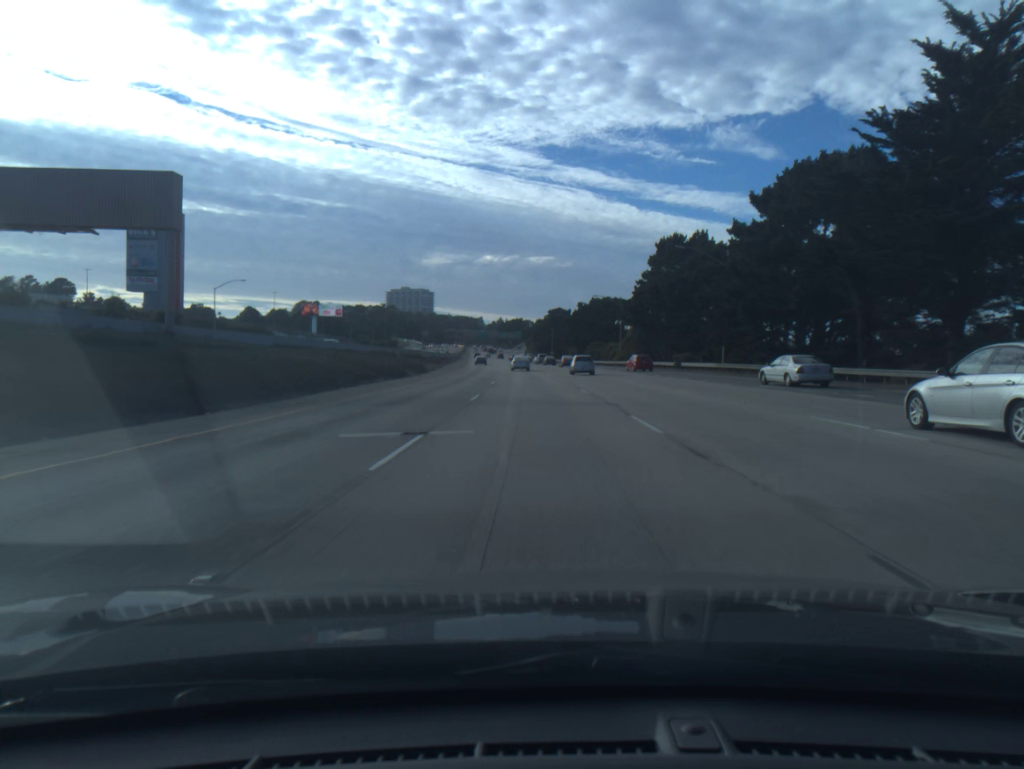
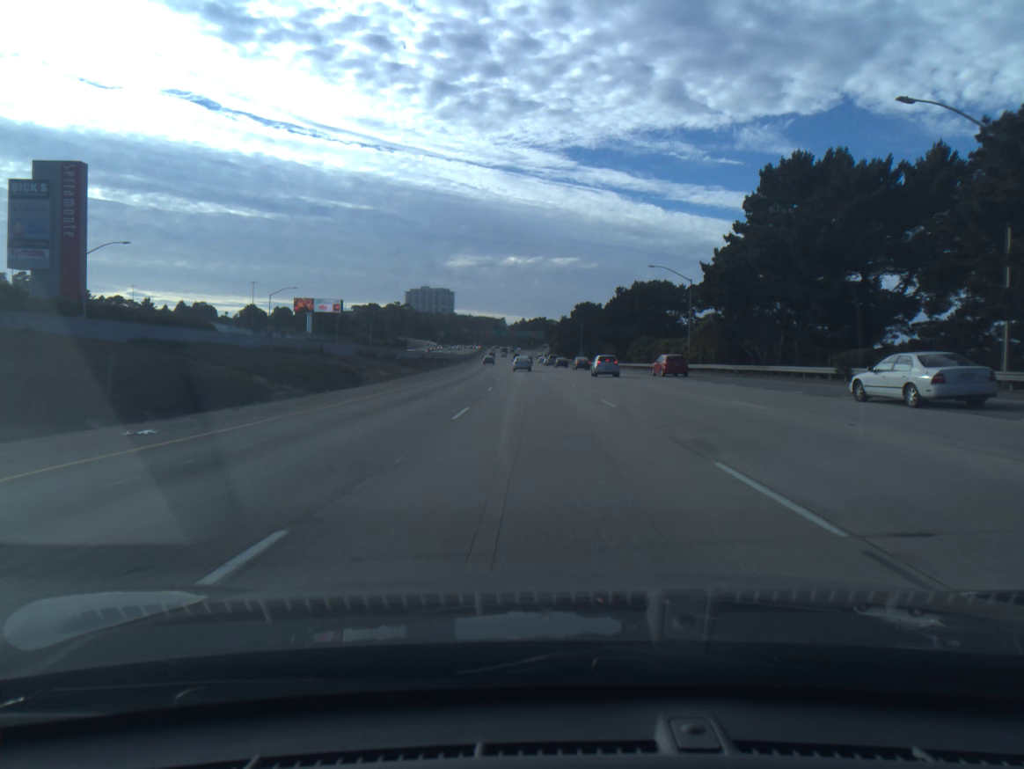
(-0.6, +36.3) m; -2°
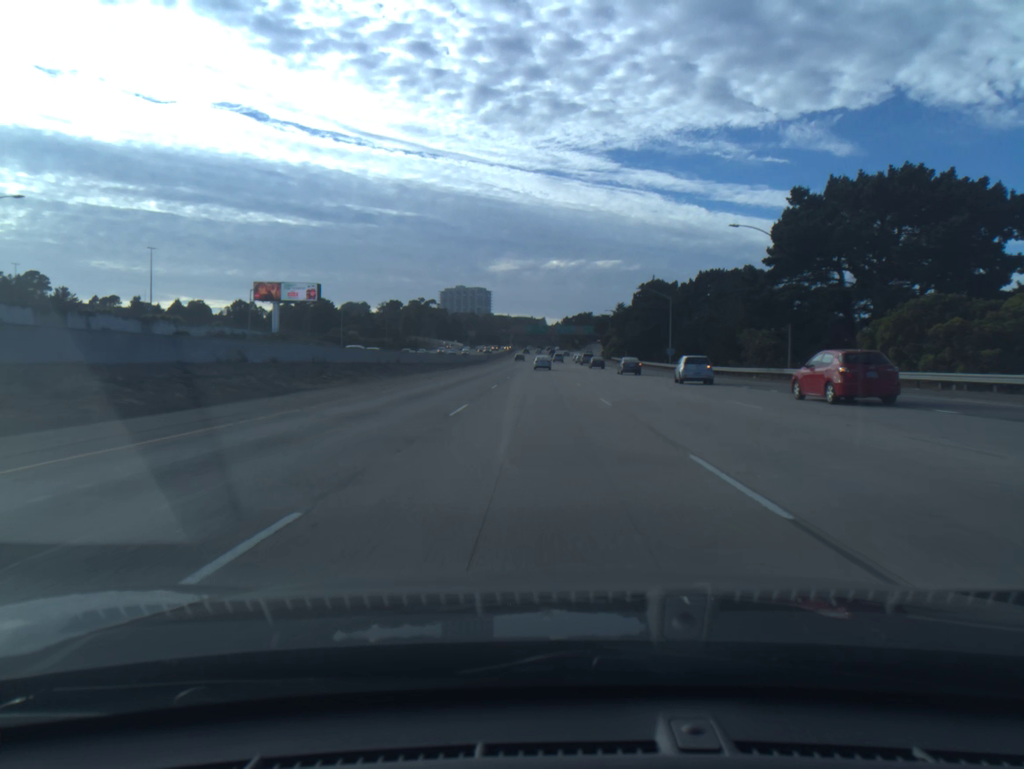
(-1.9, +72.5) m; -3°
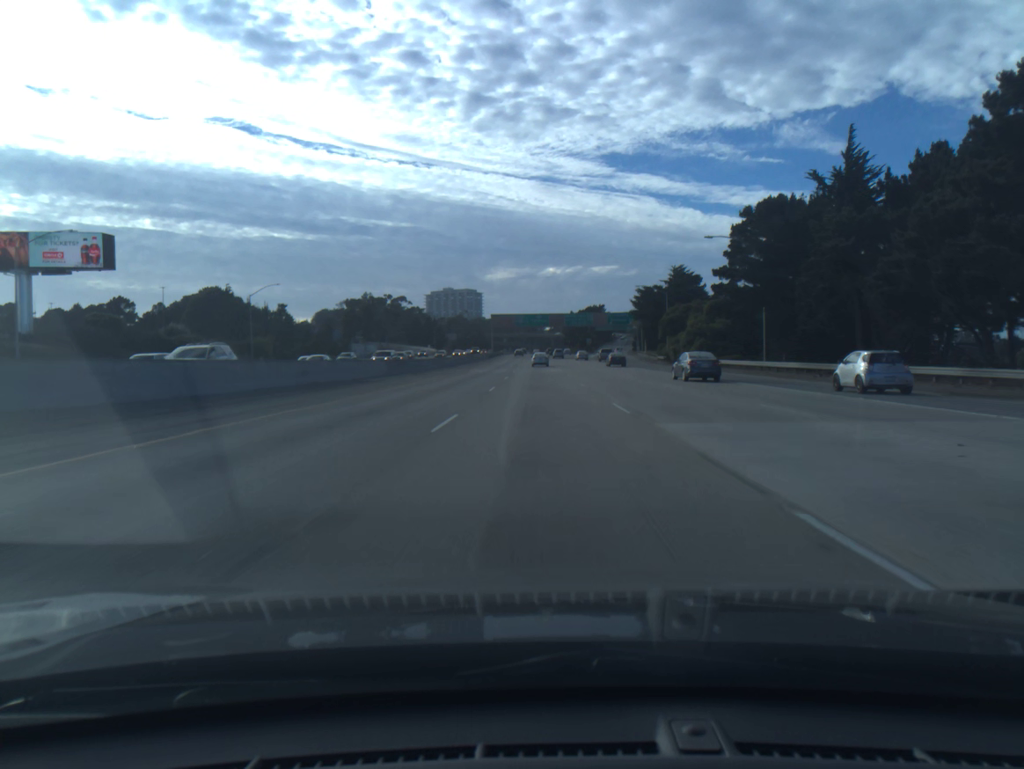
(-0.5, +91.3) m; 0°
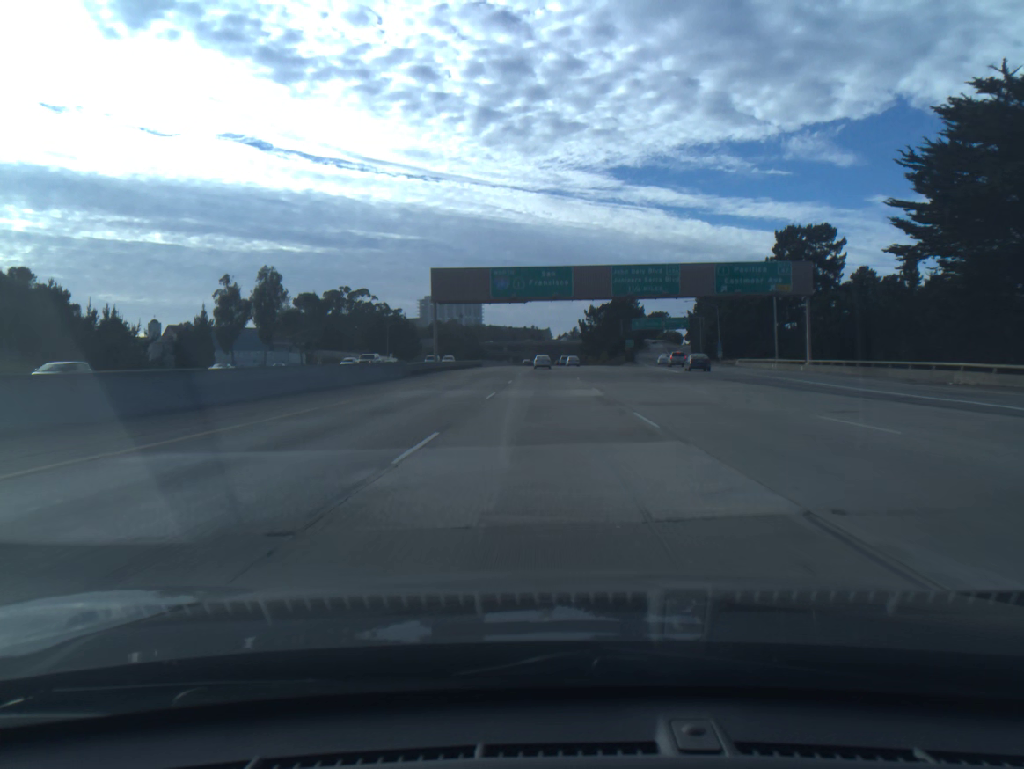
(-0.5, +91.3) m; -1°
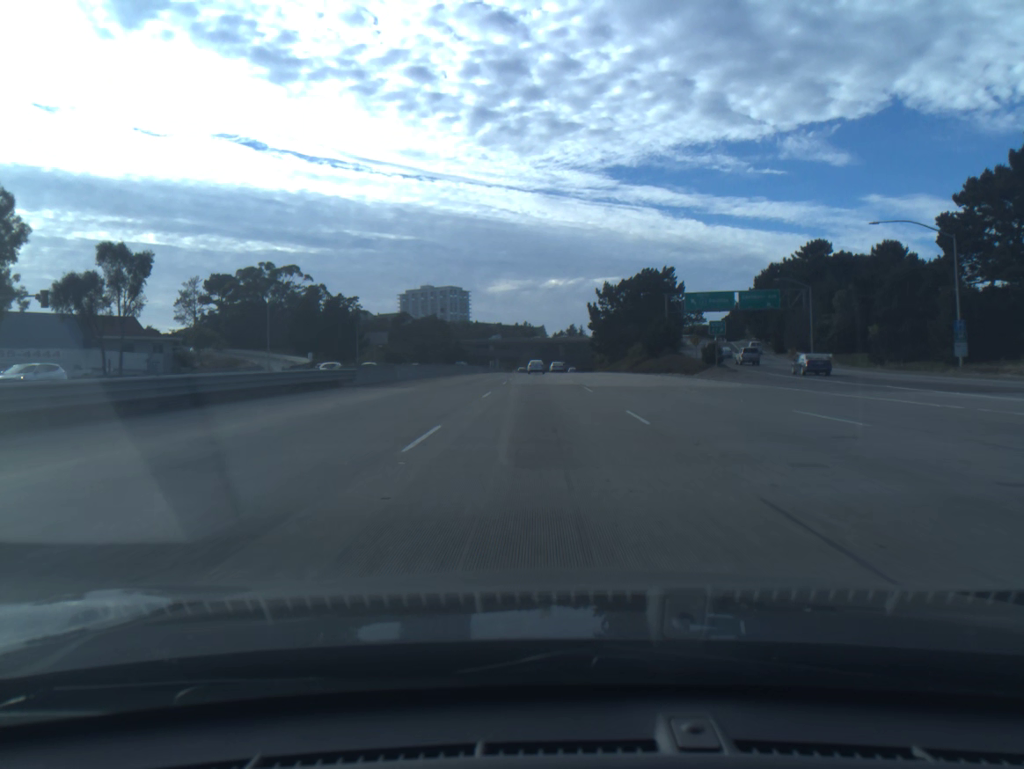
(+0.3, +72.5) m; 0°
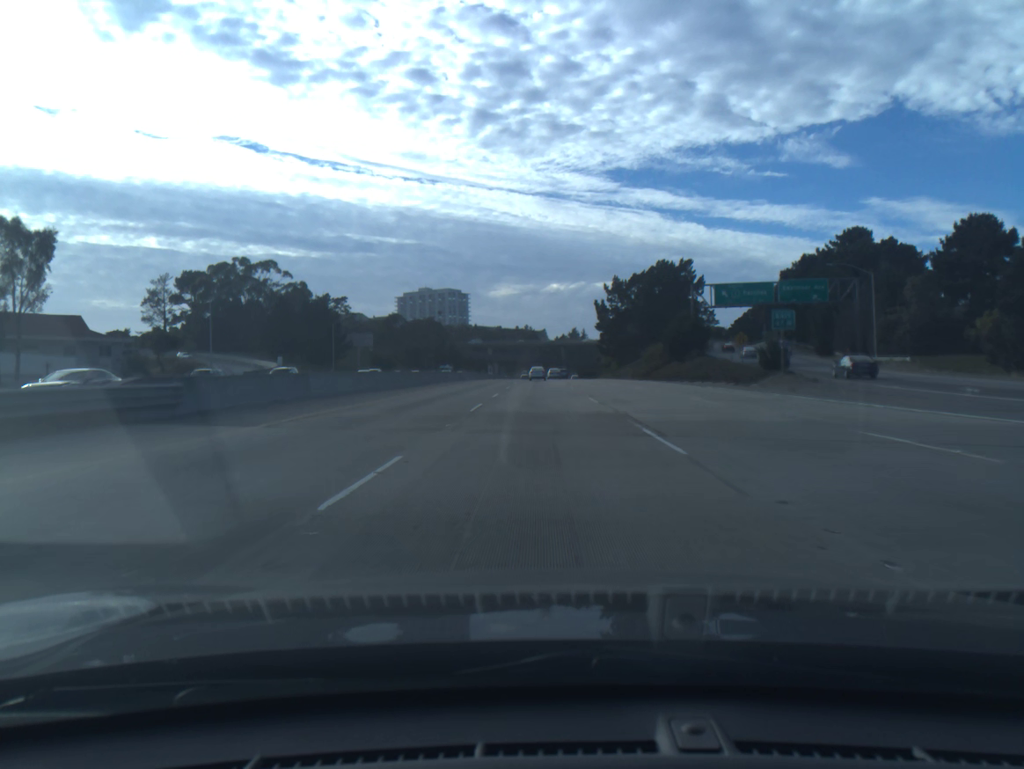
(0.0, +18.1) m; 0°
